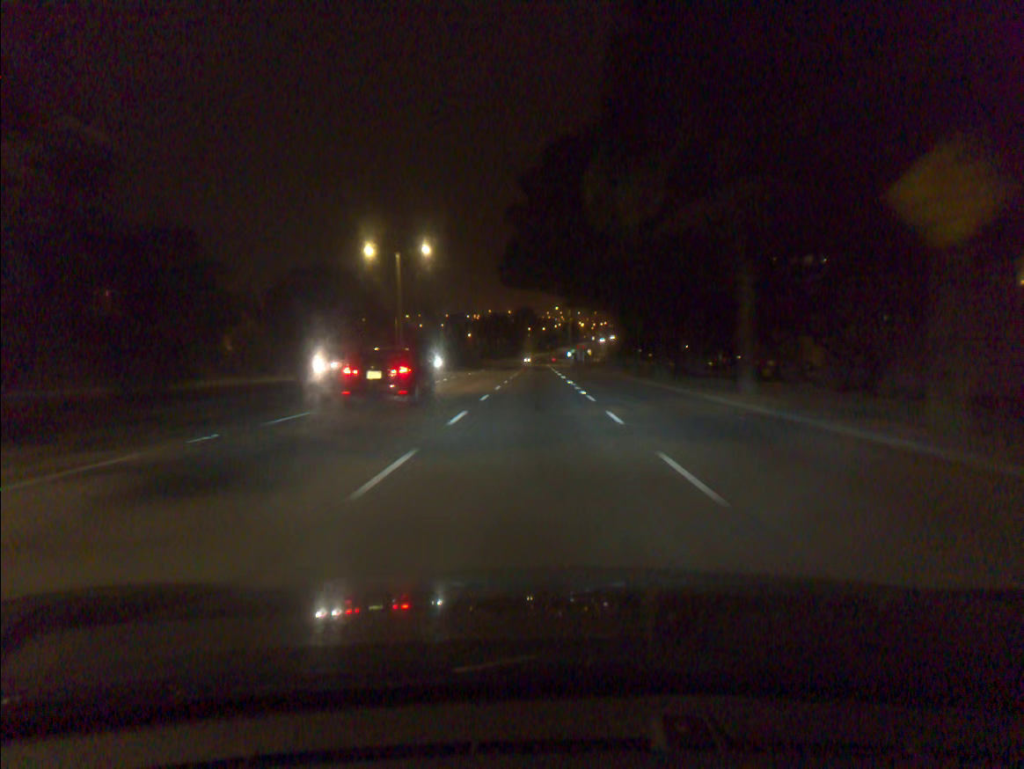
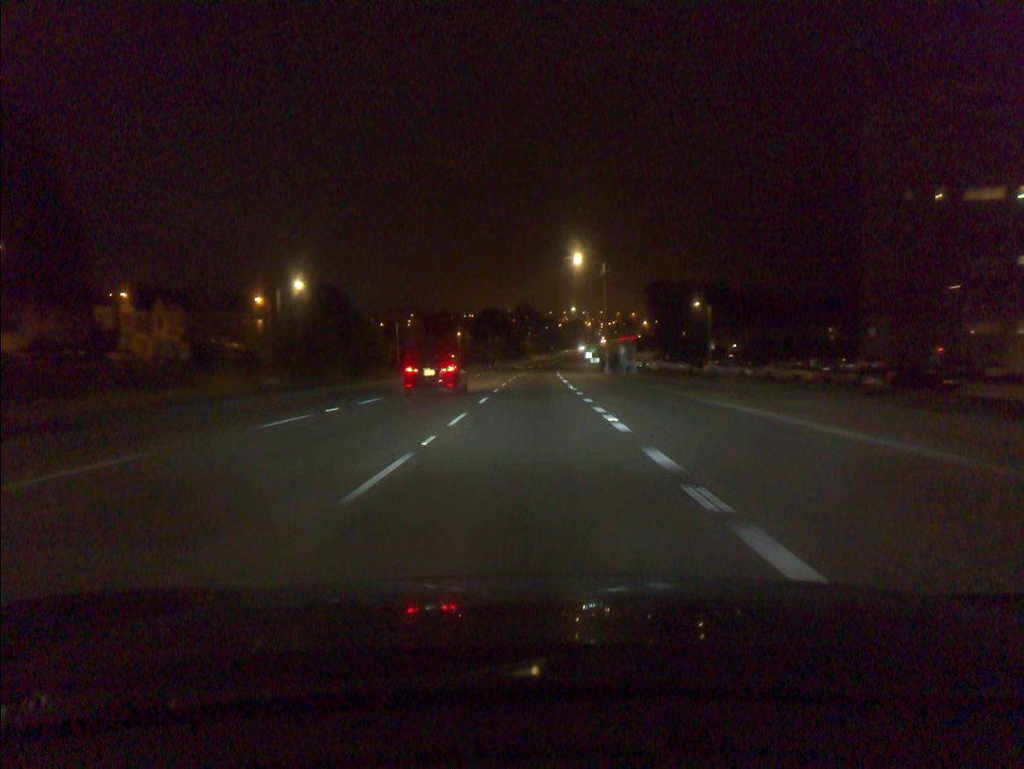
(+0.1, +66.6) m; 0°
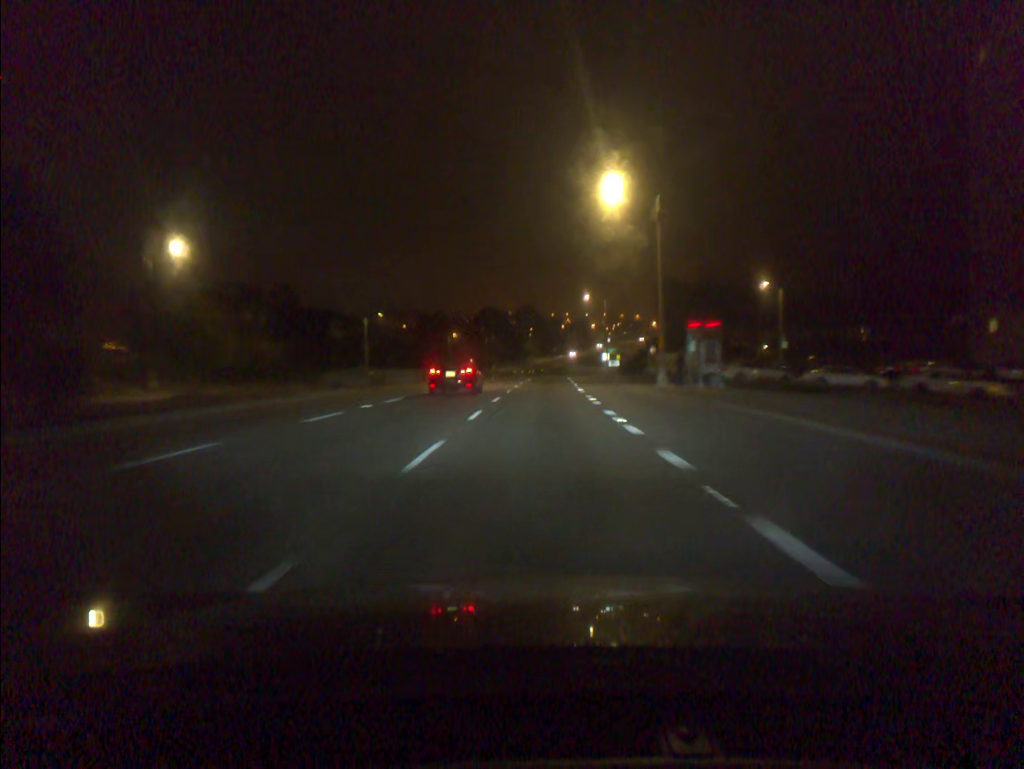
(-0.1, +27.4) m; 0°
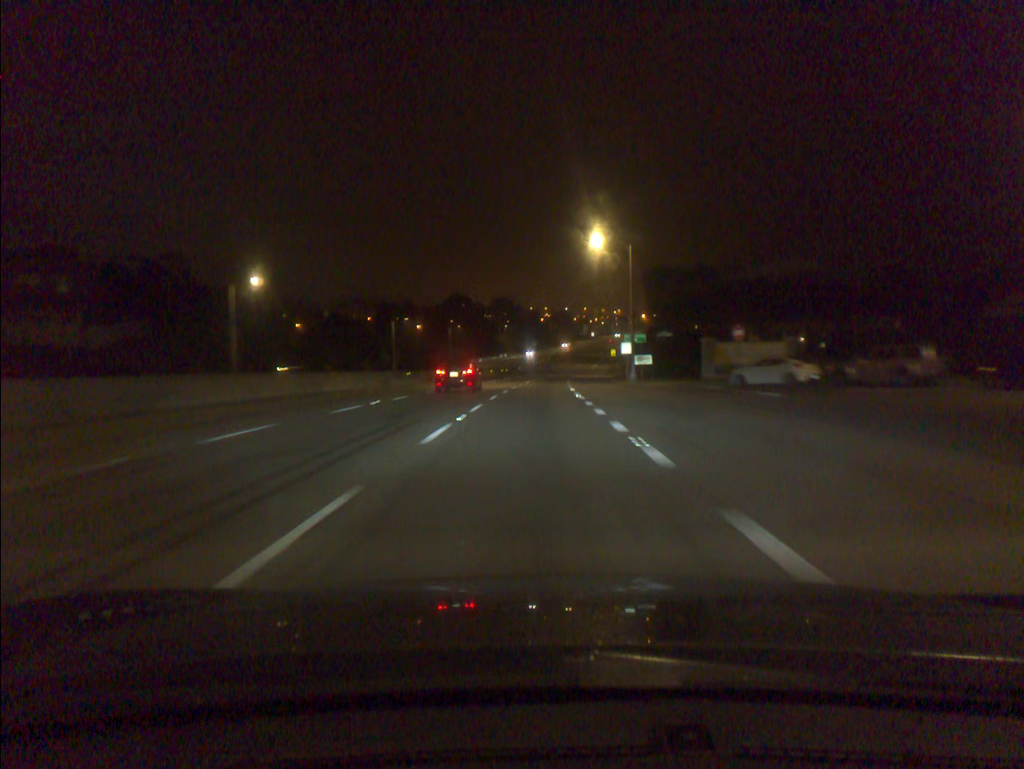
(+0.6, +41.8) m; +2°
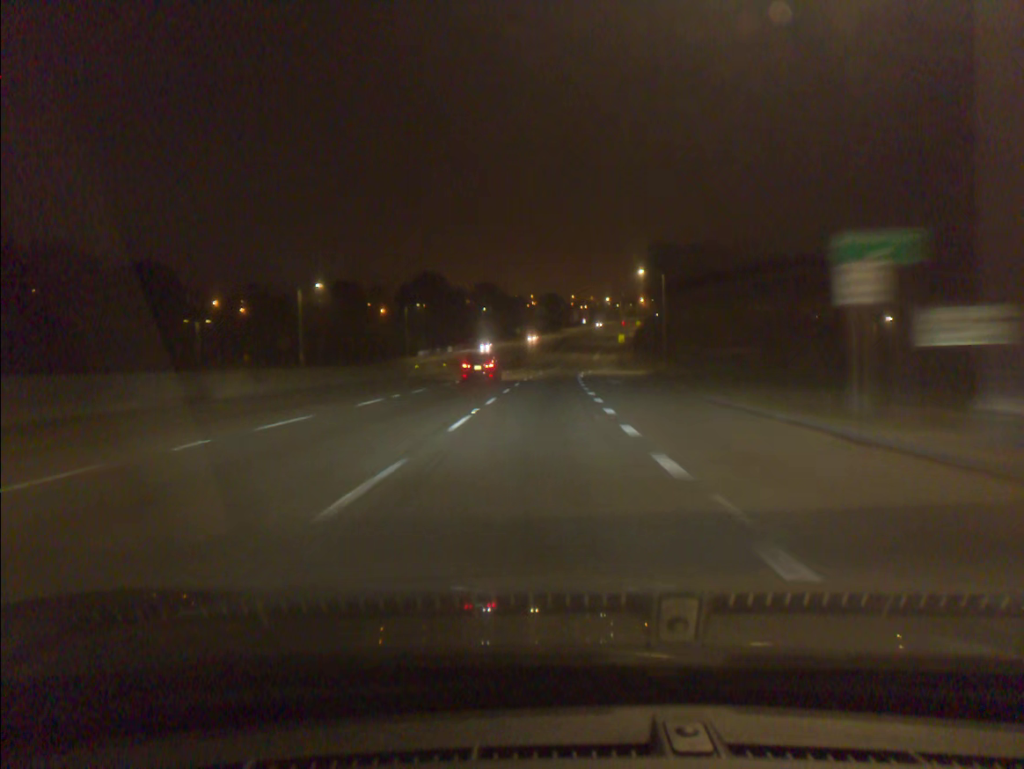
(+0.4, +42.5) m; +1°
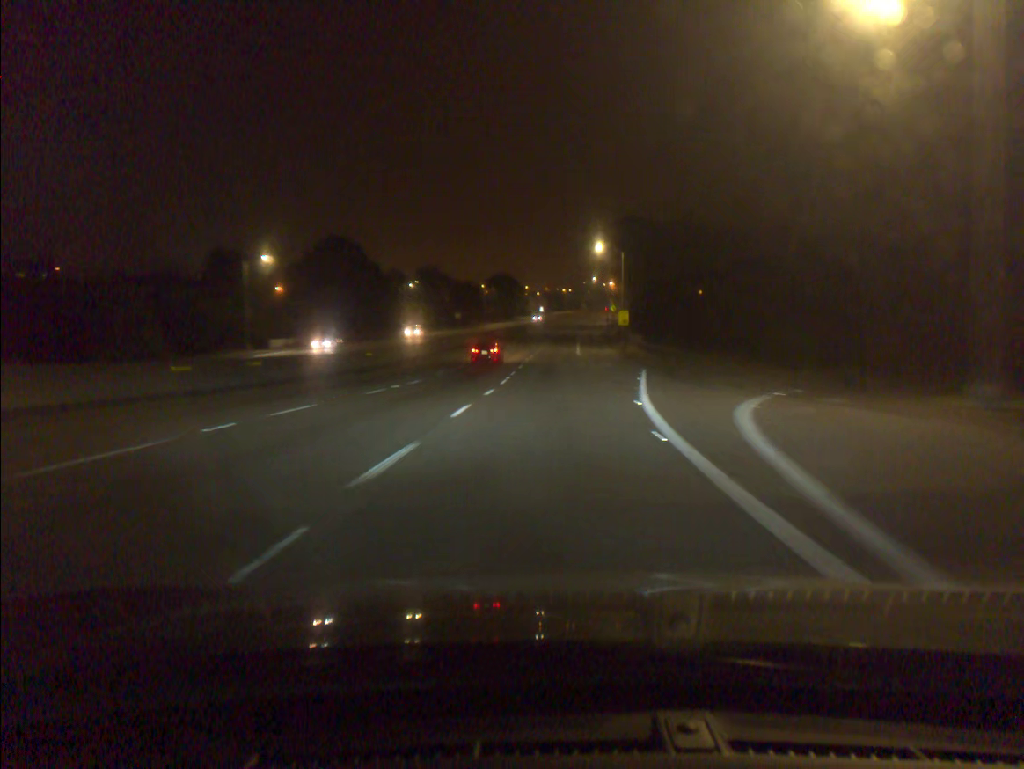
(+1.6, +57.8) m; +4°
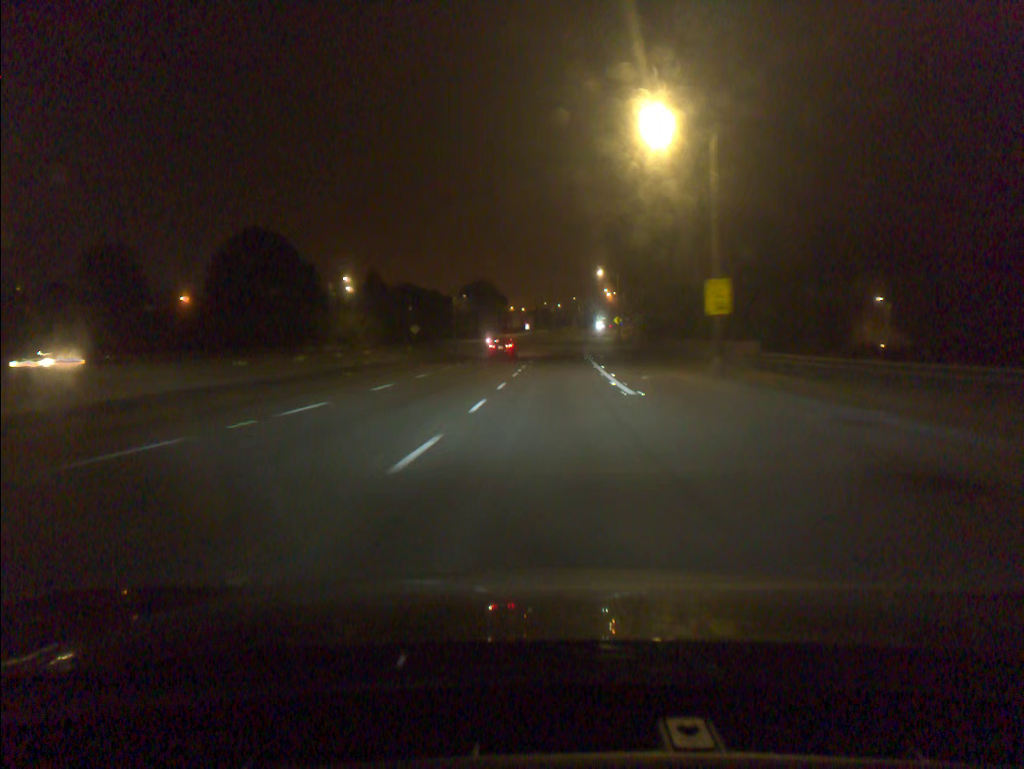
(+0.6, +43.4) m; +1°
